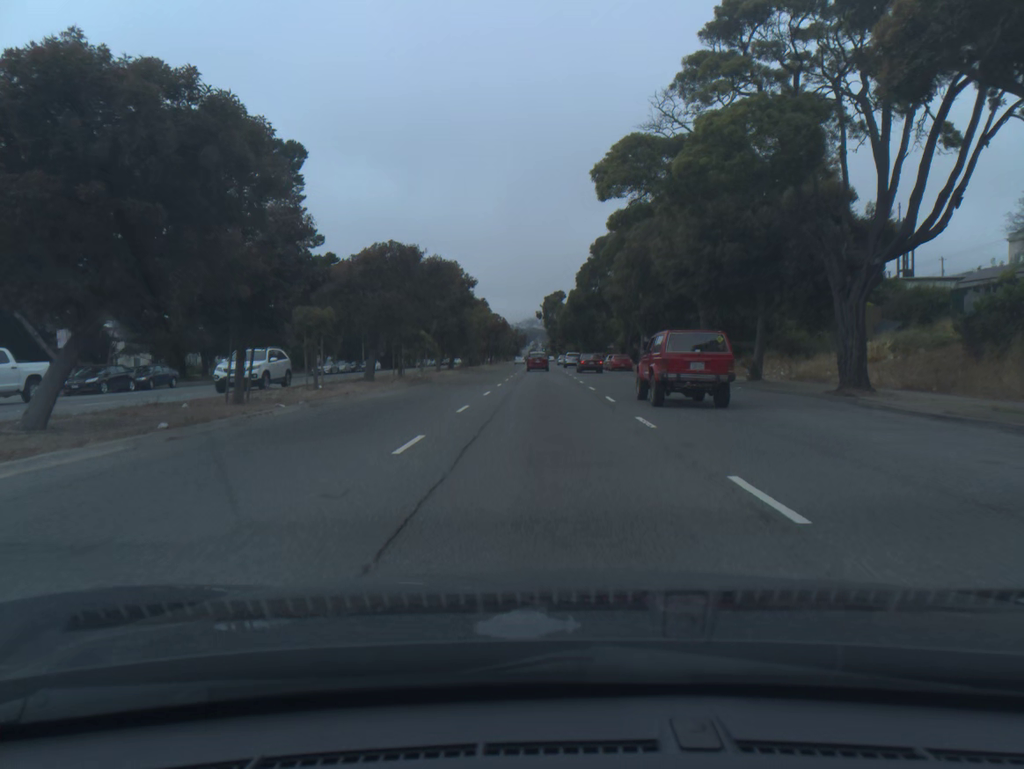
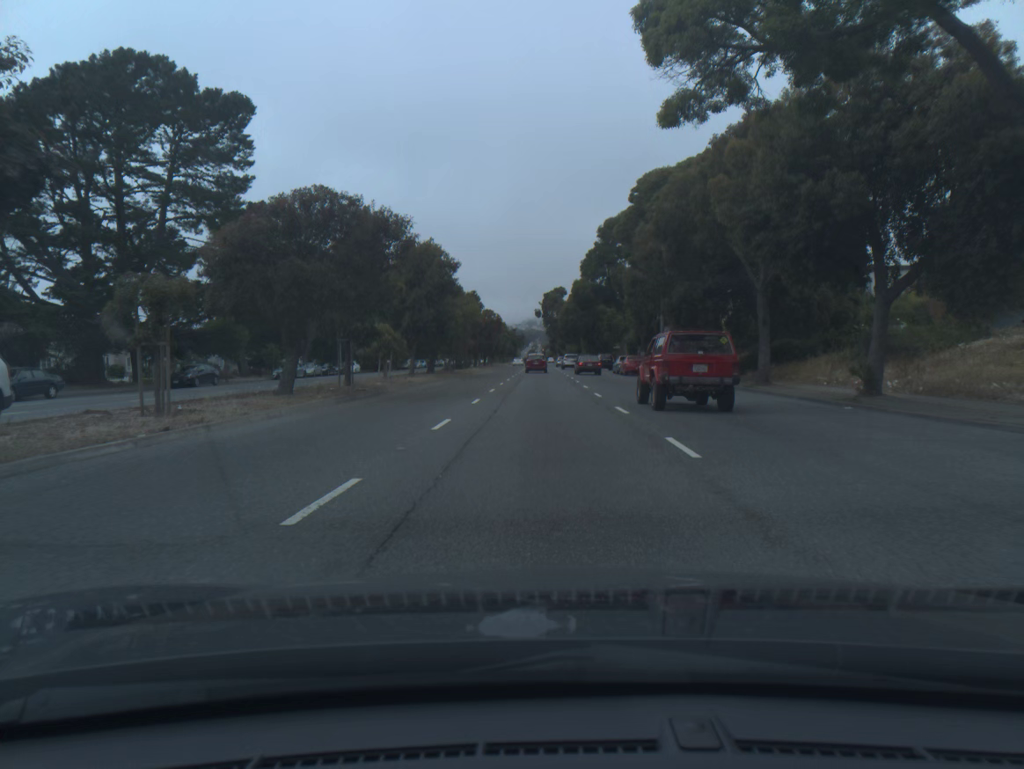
(0.0, +11.1) m; 0°
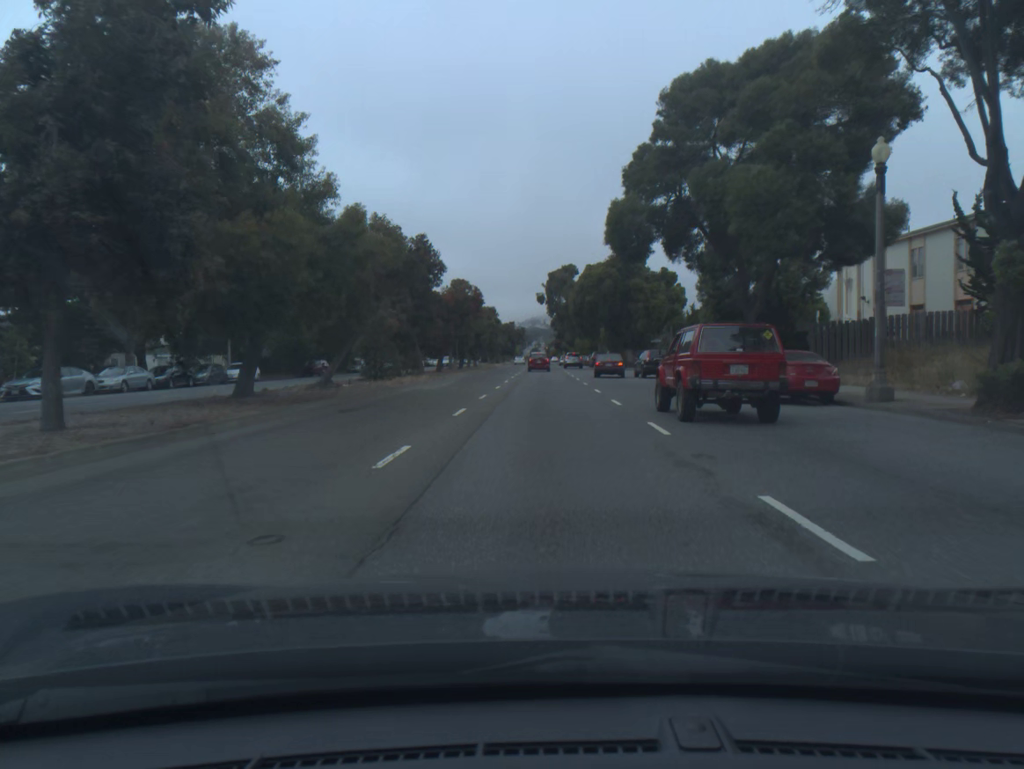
(-0.1, +34.3) m; 0°
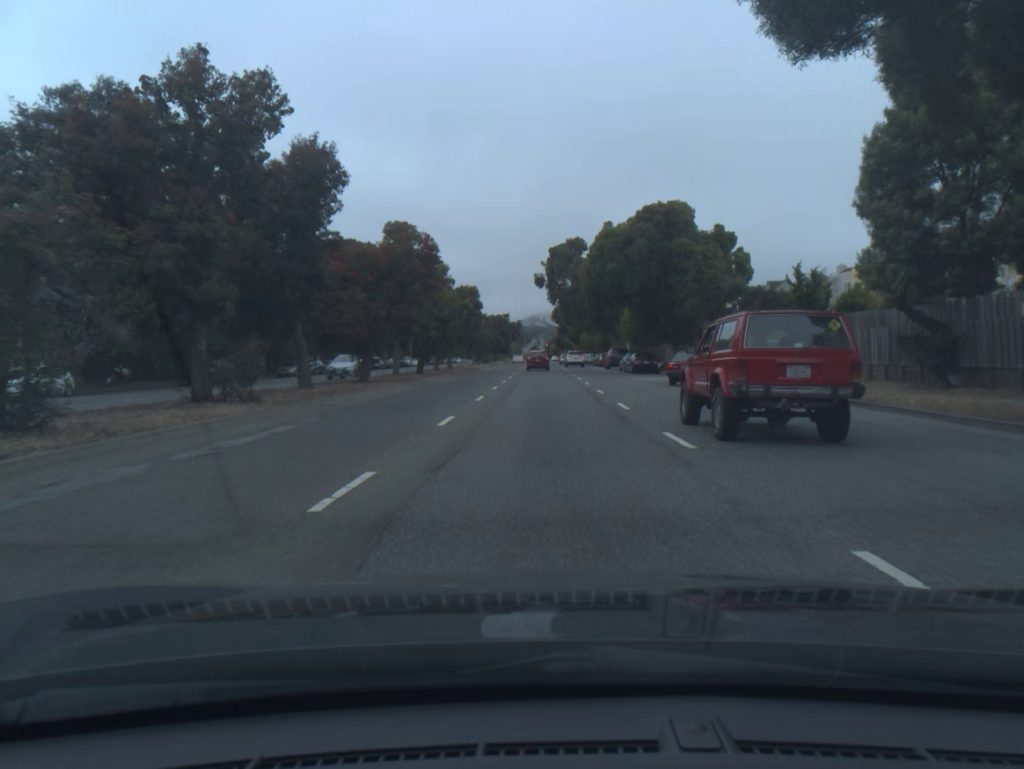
(0.0, +23.7) m; 0°
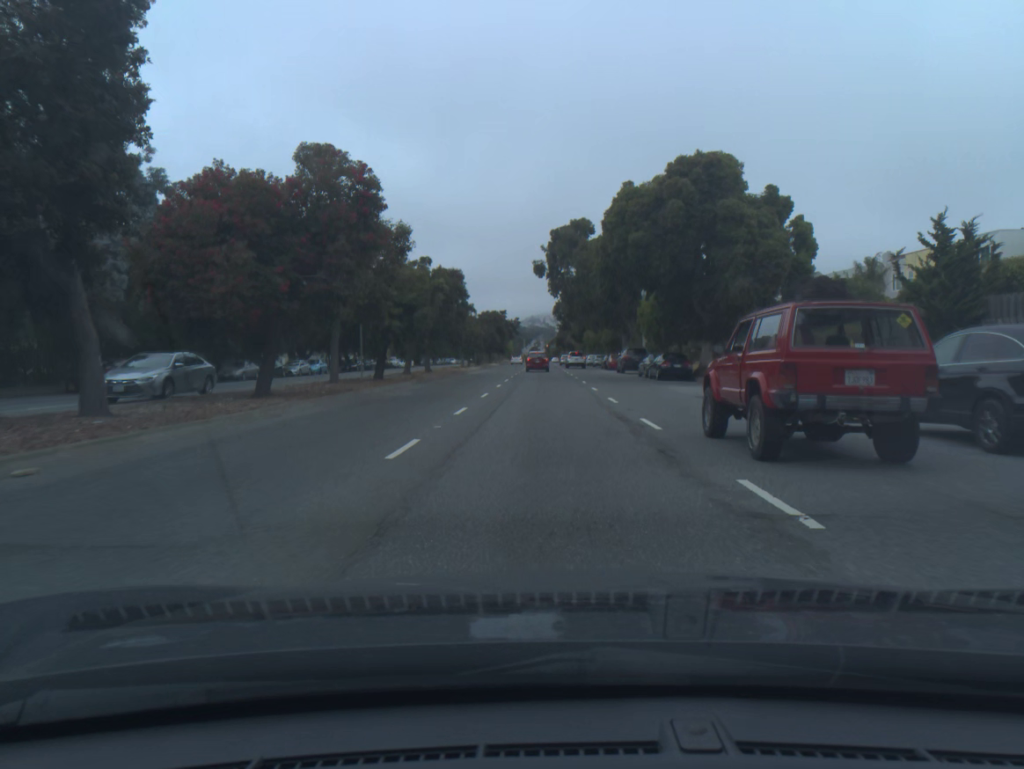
(0.0, +12.0) m; 0°
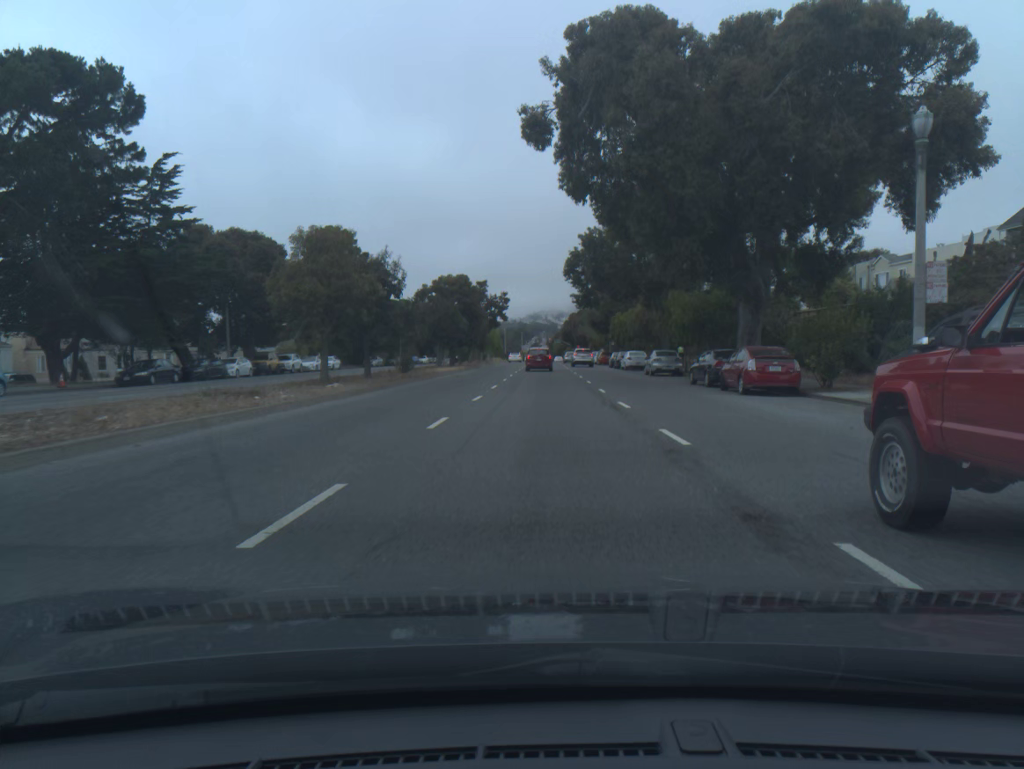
(0.0, +47.1) m; 0°
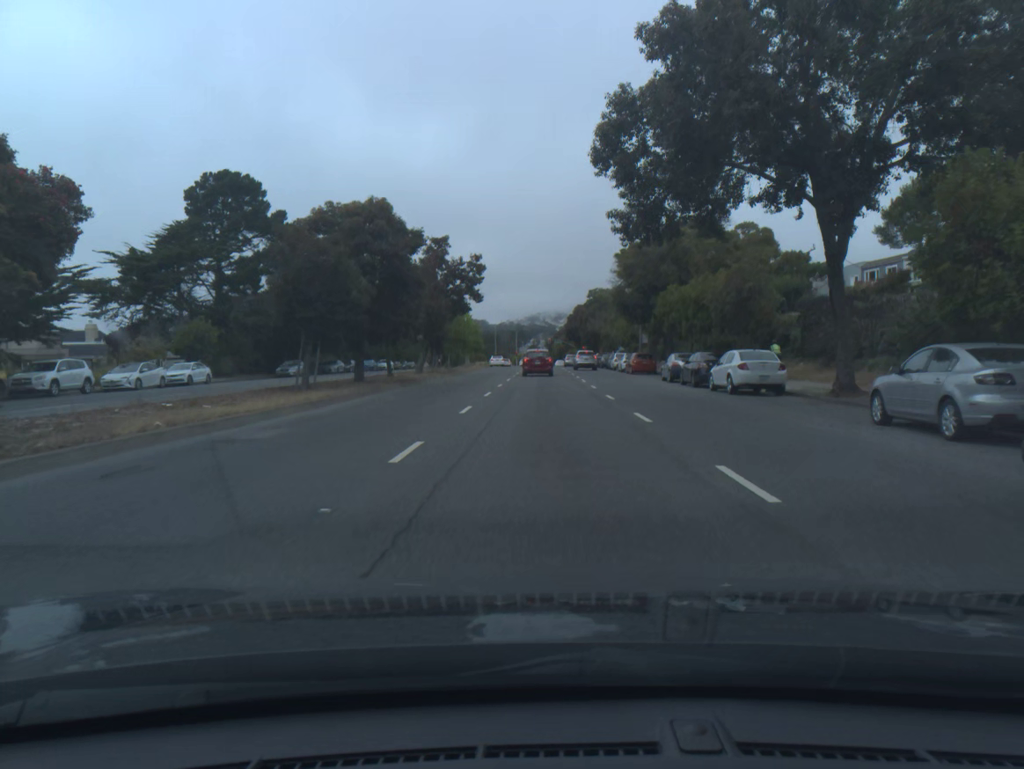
(0.0, +32.6) m; 0°
